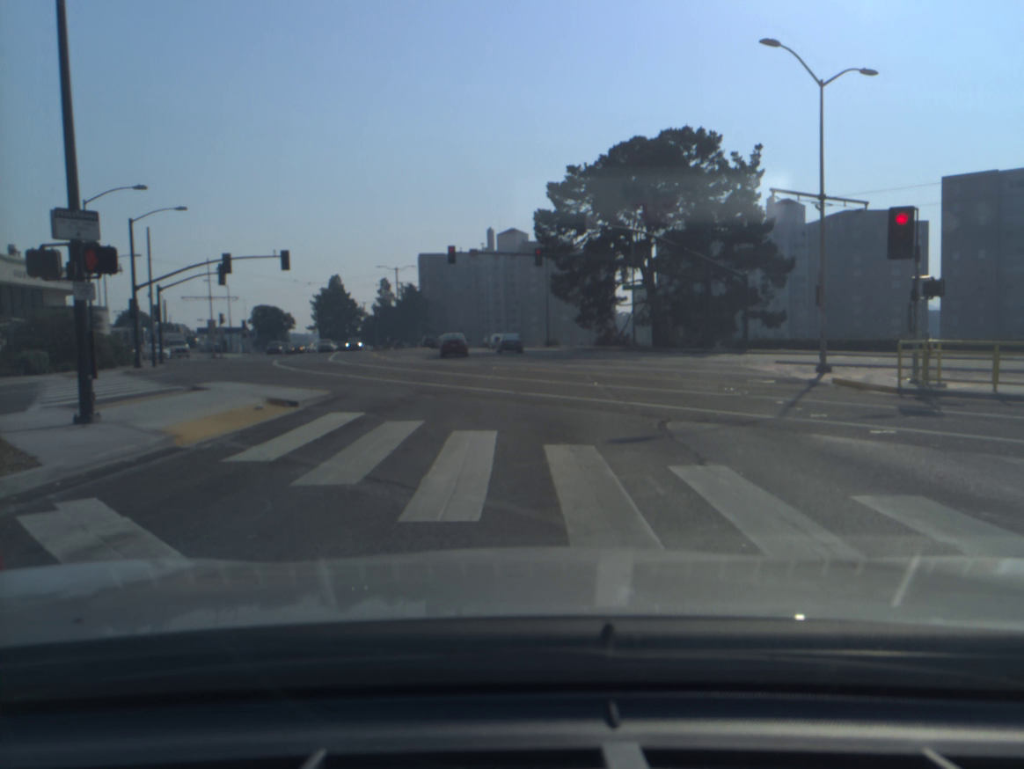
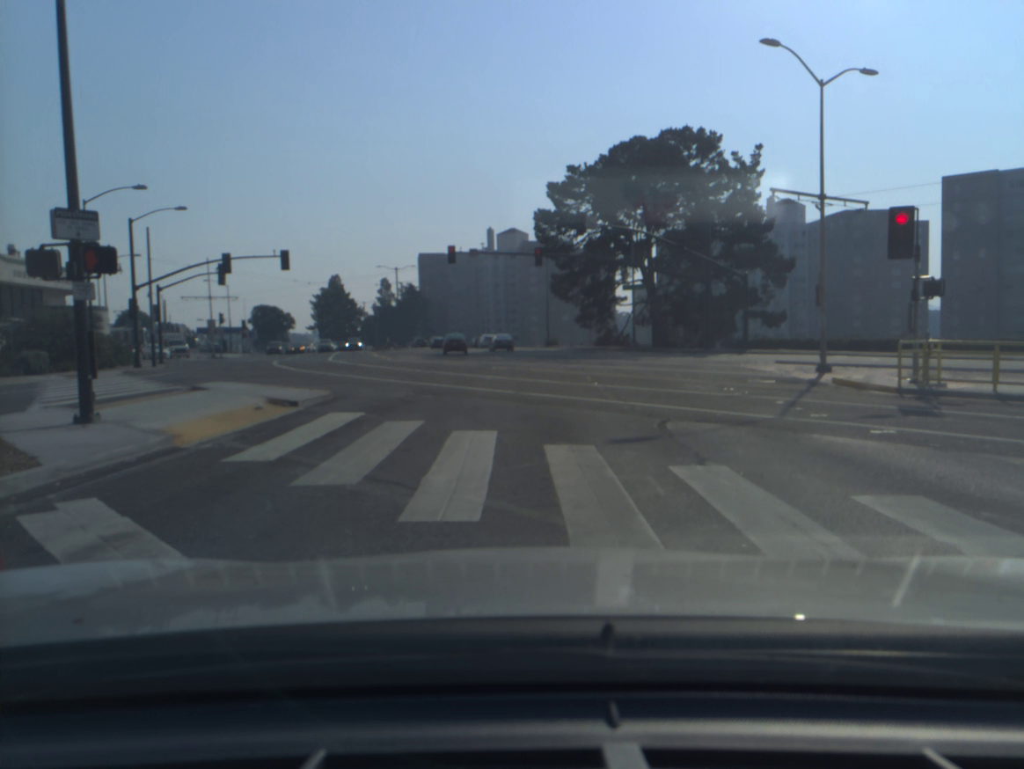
(0.0, 0.0) m; 0°
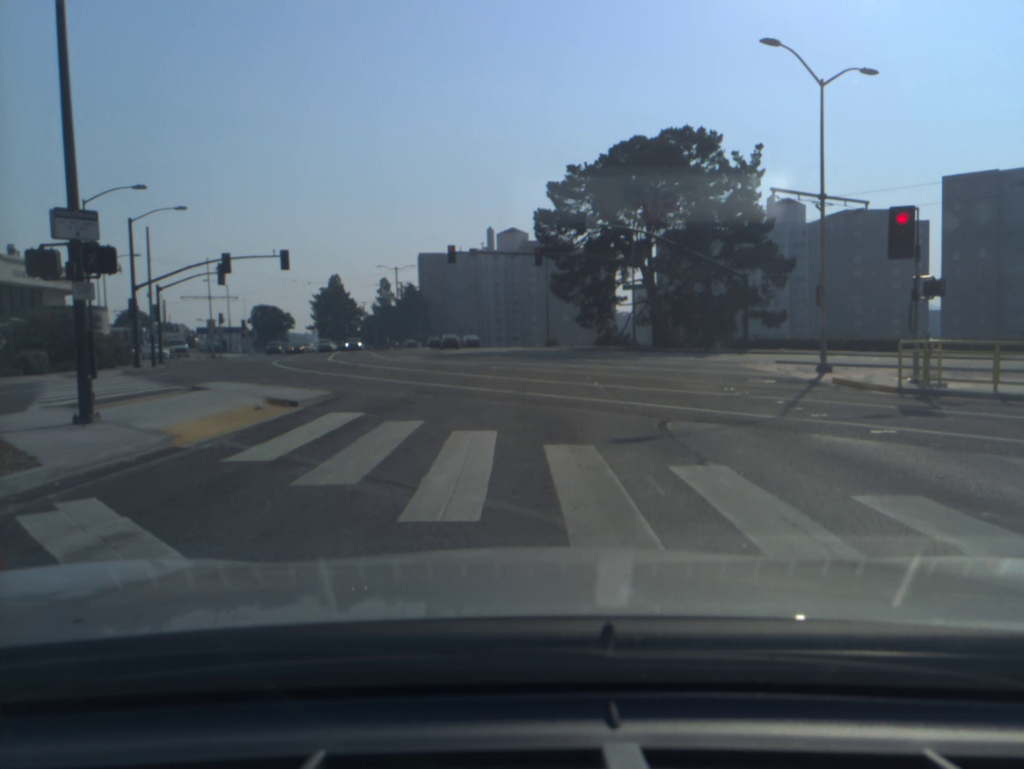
(0.0, 0.0) m; 0°
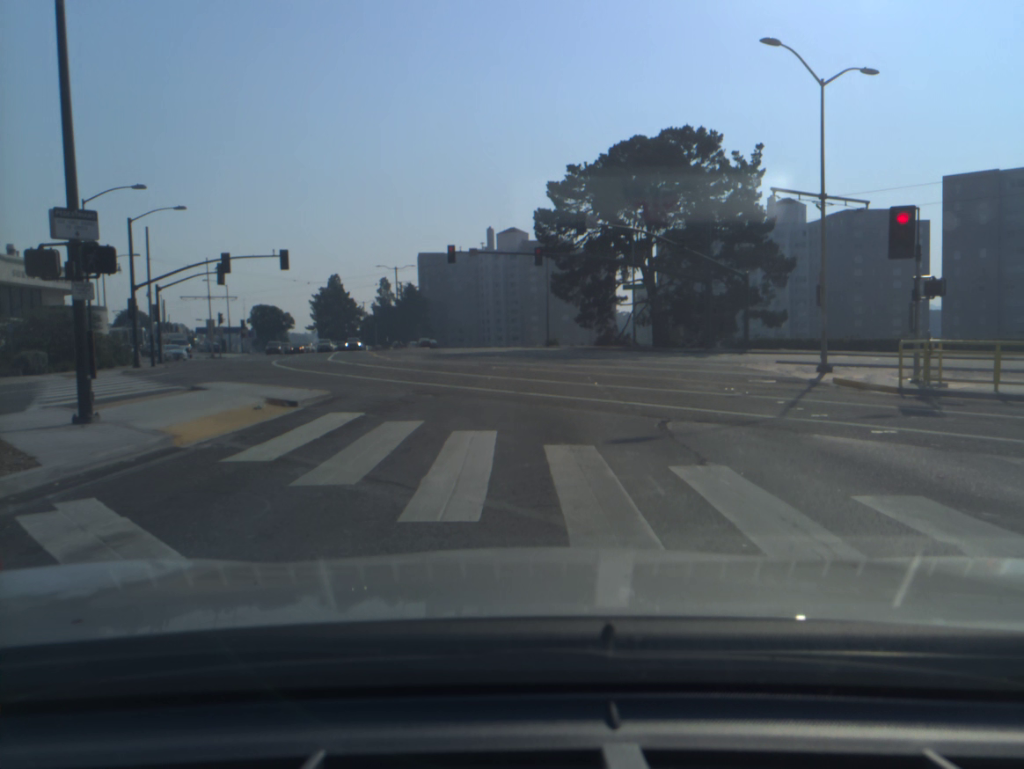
(0.0, 0.0) m; 0°
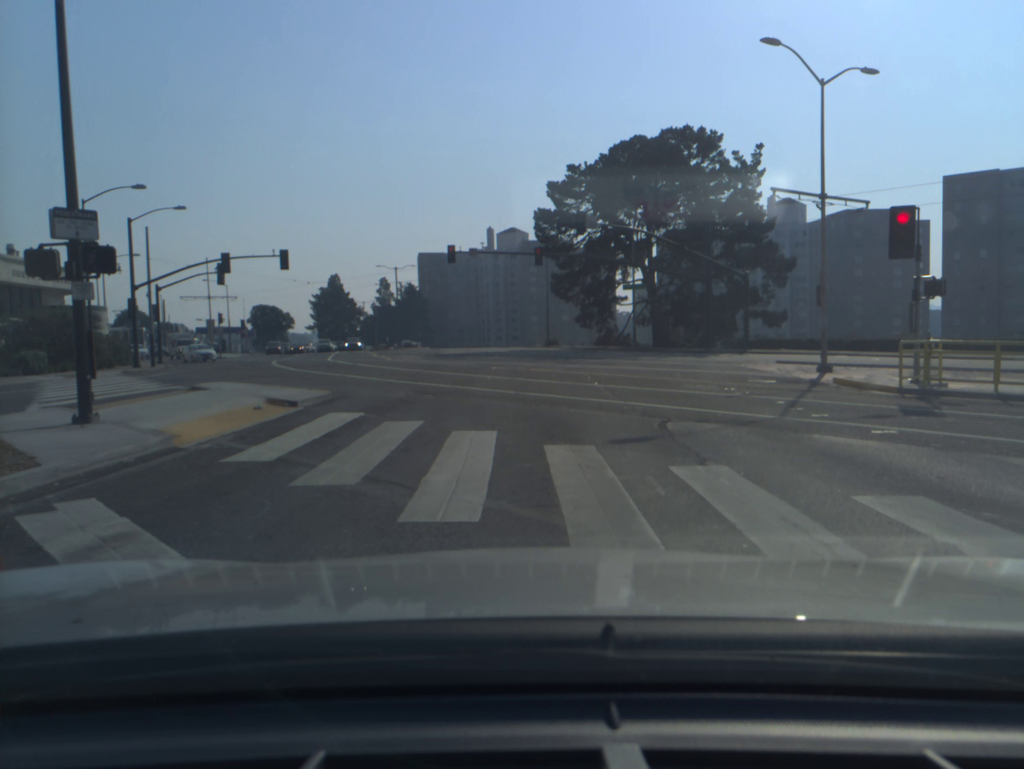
(0.0, 0.0) m; 0°
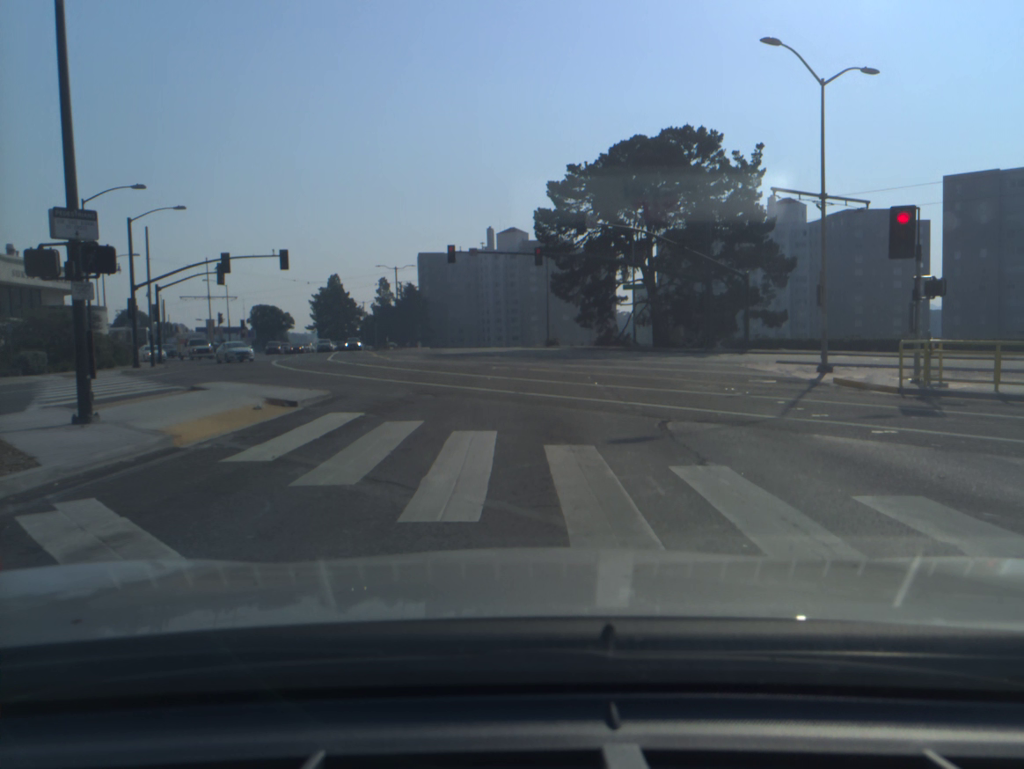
(0.0, 0.0) m; 0°
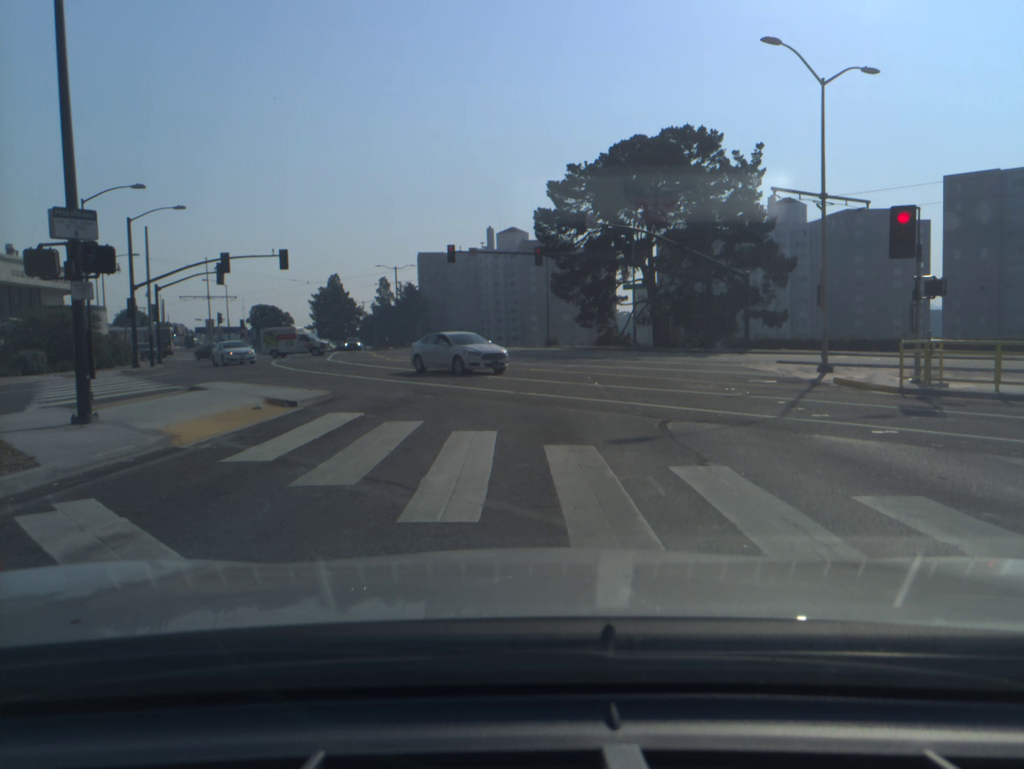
(0.0, 0.0) m; 0°
